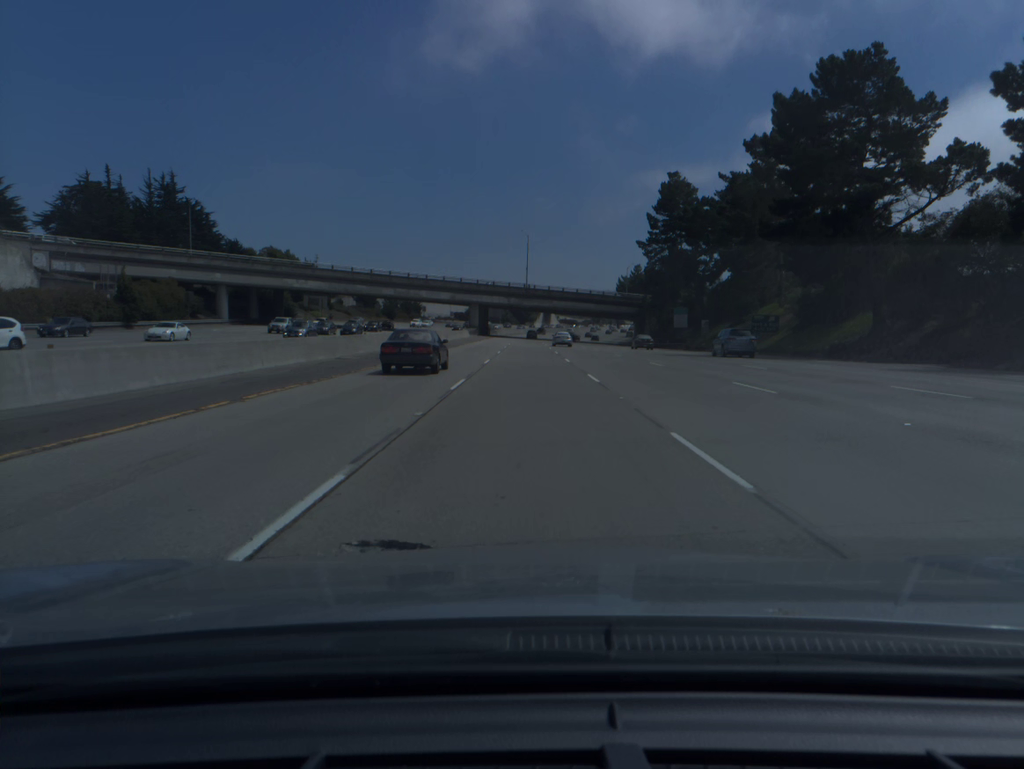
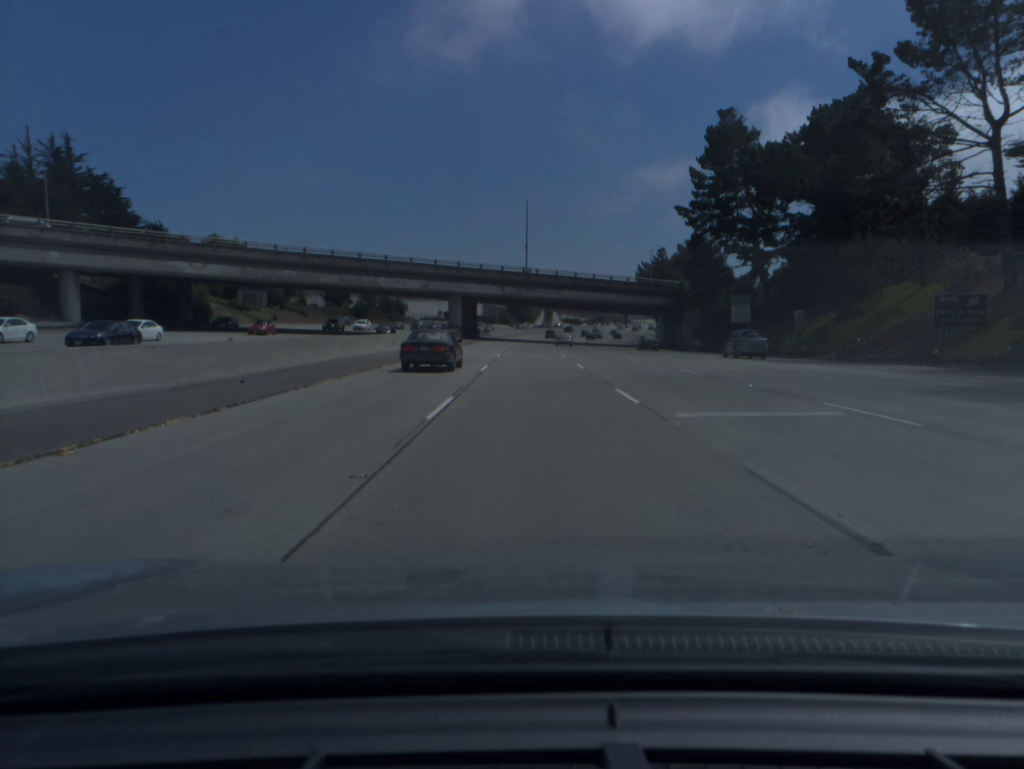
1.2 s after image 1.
(-0.1, +35.3) m; 0°
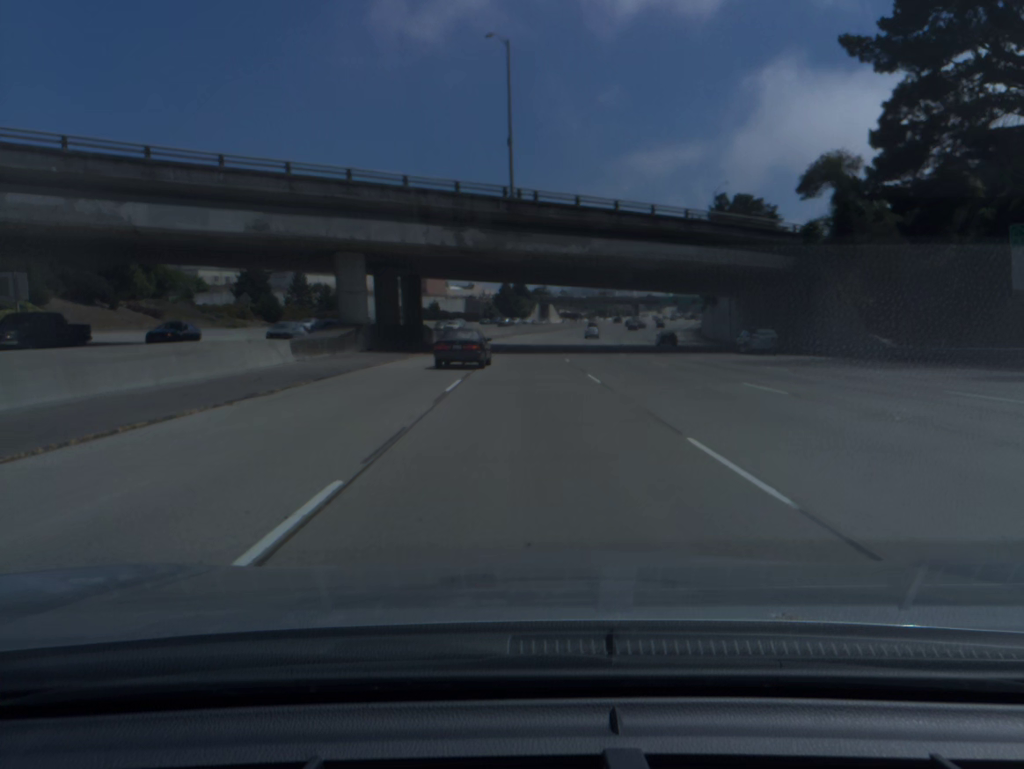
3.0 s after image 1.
(+0.3, +52.8) m; +1°
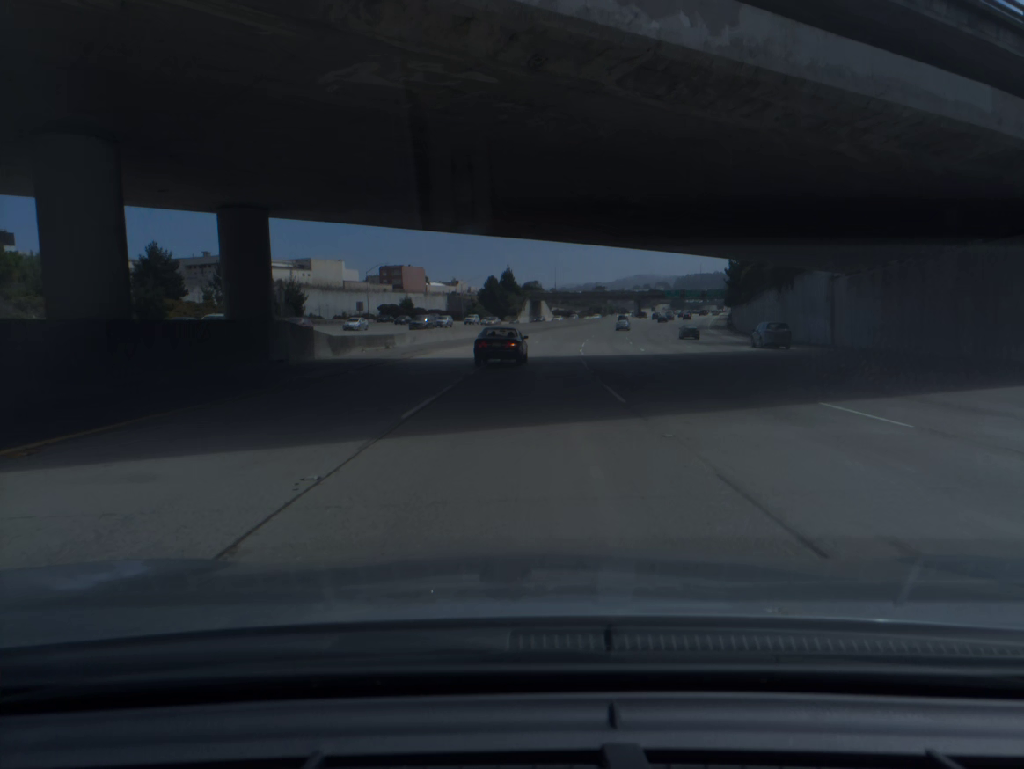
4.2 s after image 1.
(+0.1, +35.0) m; +1°
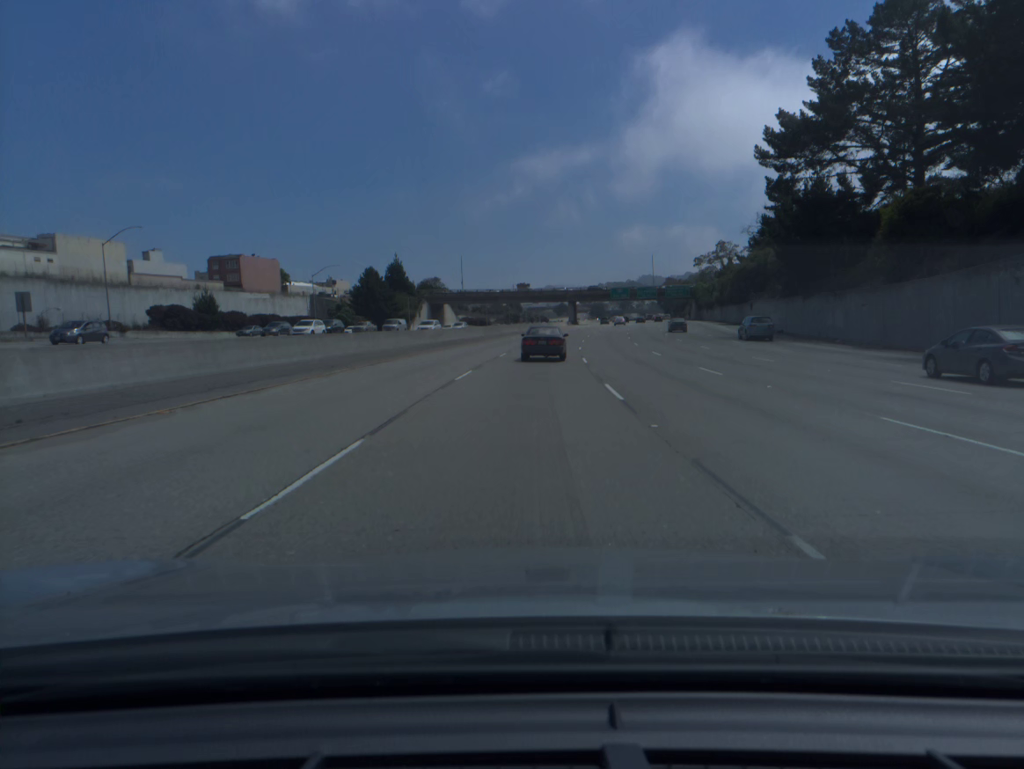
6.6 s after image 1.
(+3.5, +68.6) m; +6°
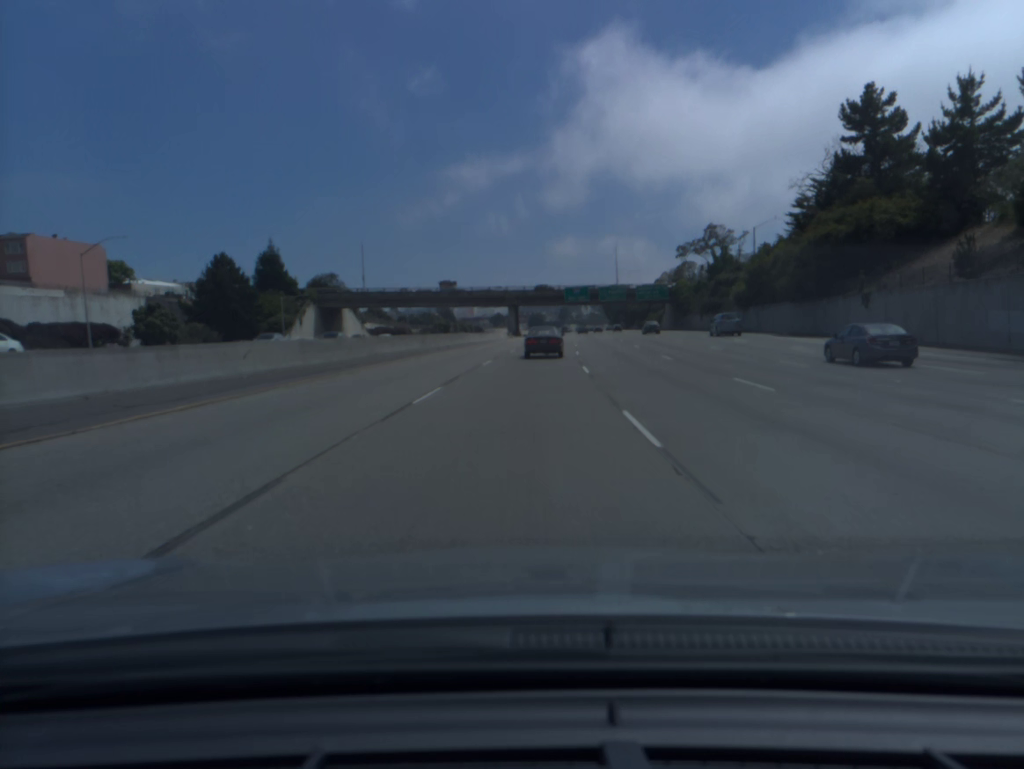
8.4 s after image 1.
(+2.0, +49.8) m; +5°
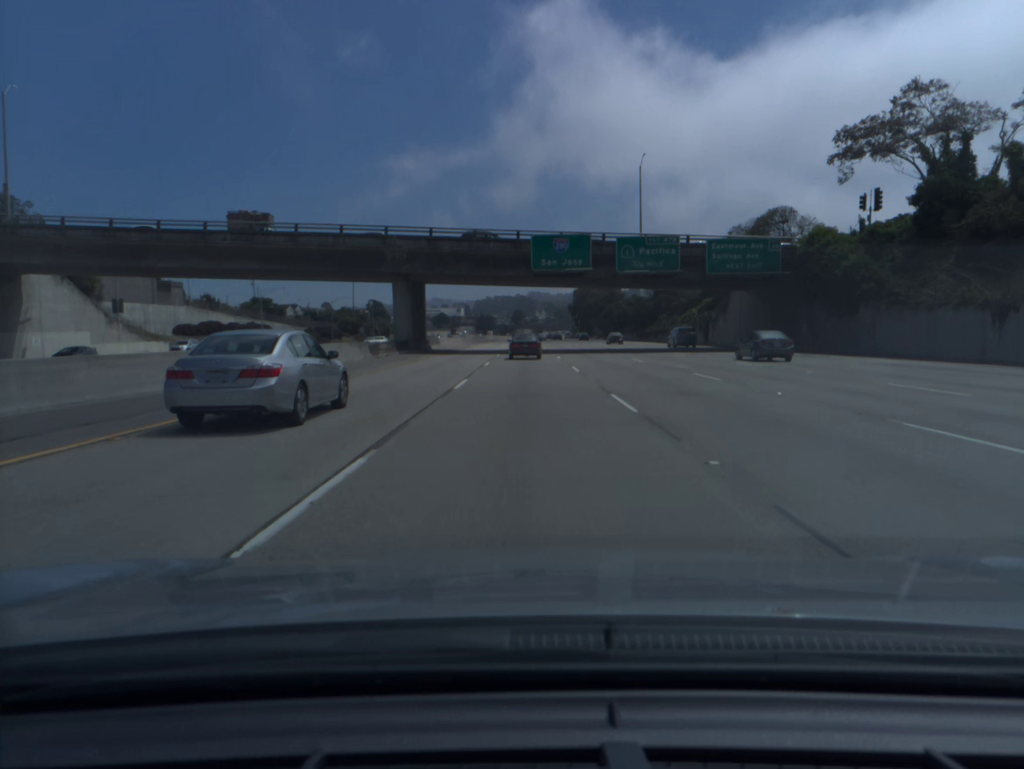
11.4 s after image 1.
(+3.5, +82.7) m; +4°
